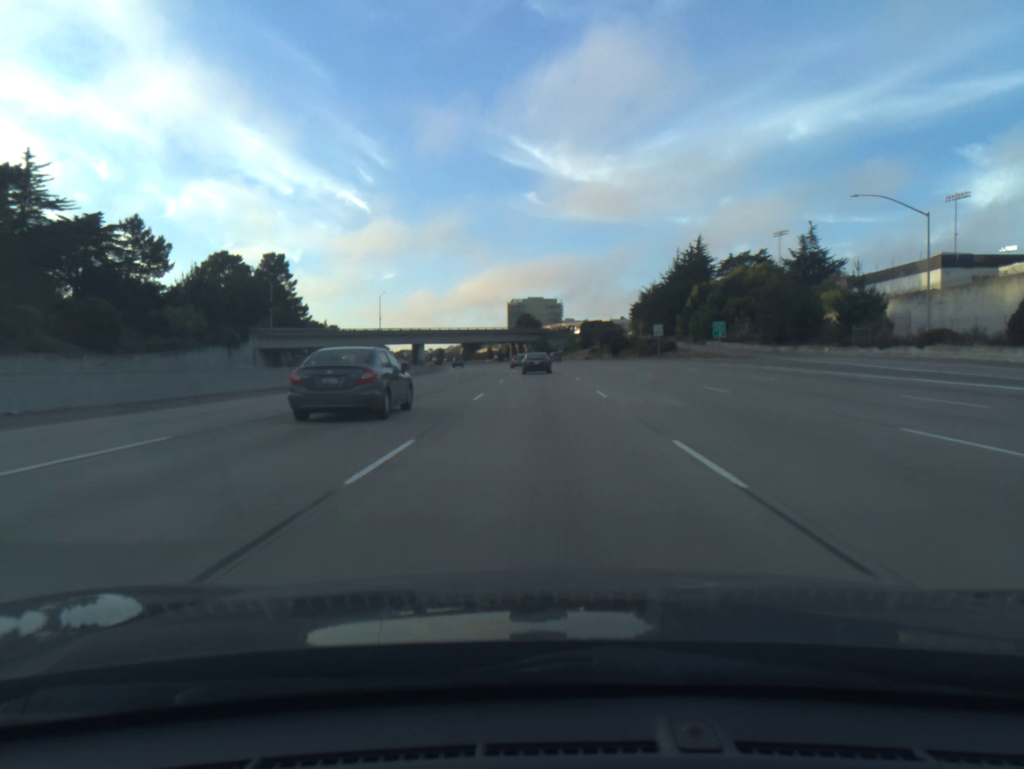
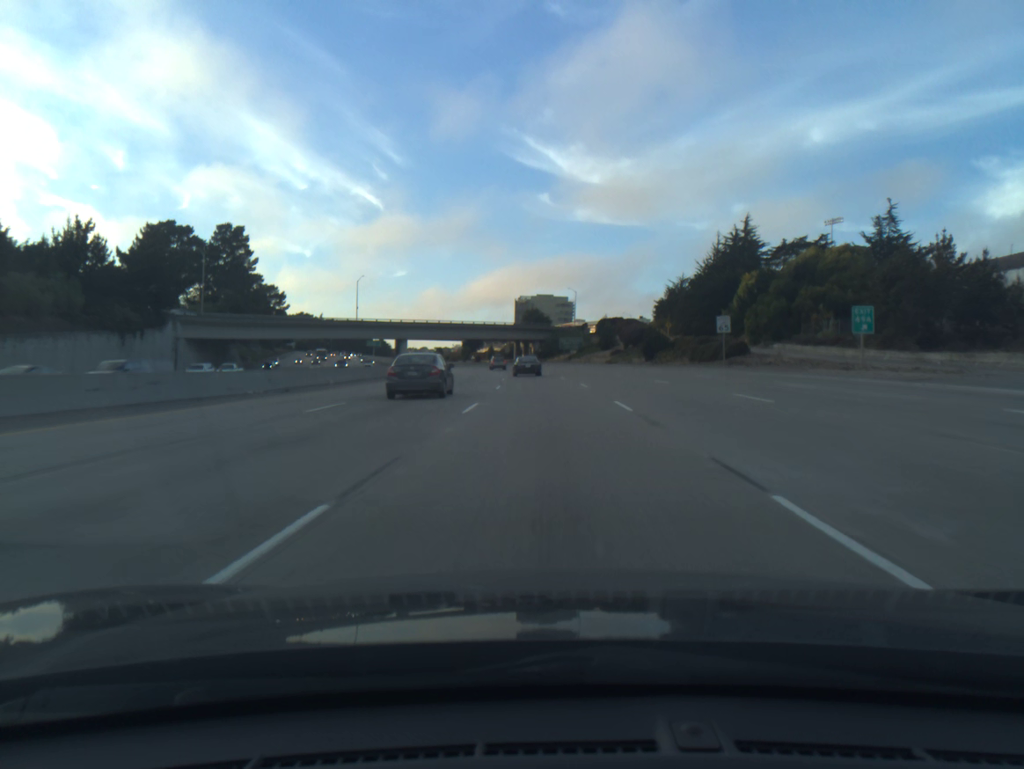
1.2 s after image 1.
(-0.2, +32.9) m; -1°
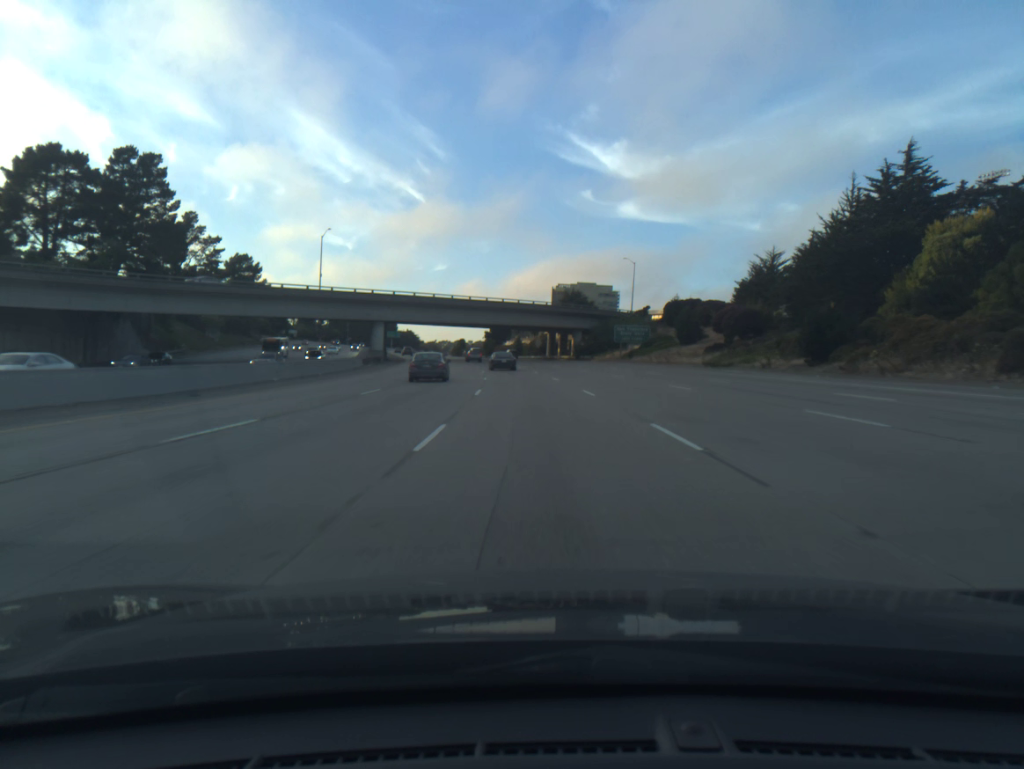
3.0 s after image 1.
(-0.8, +49.9) m; -3°
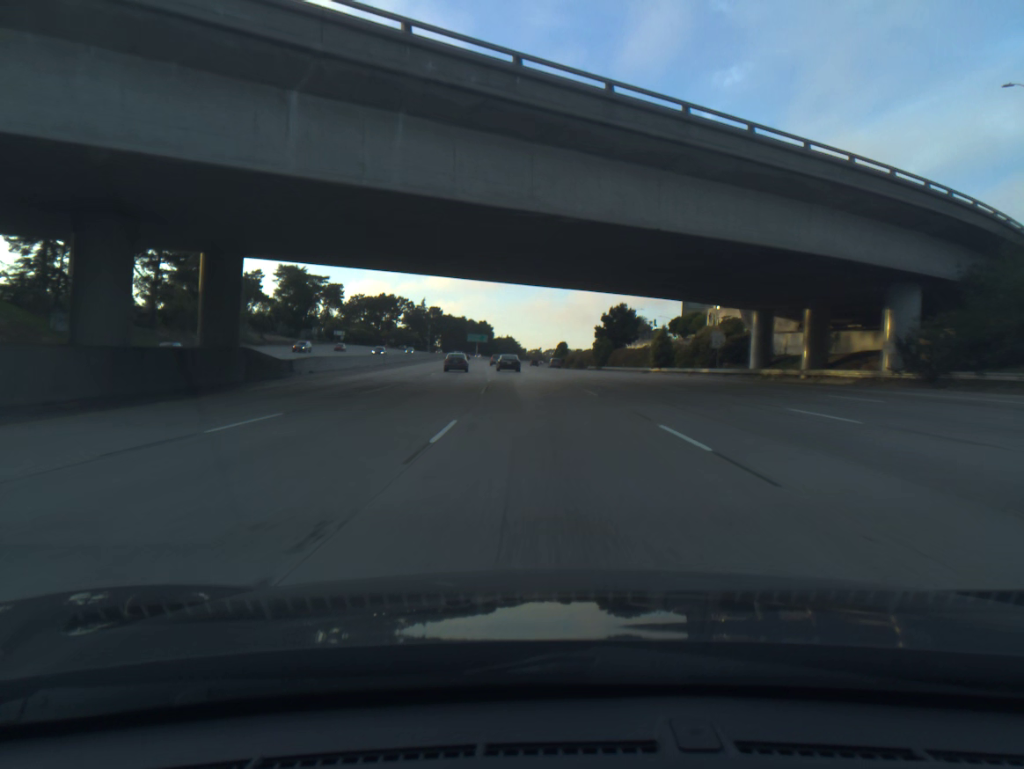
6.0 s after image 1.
(-6.0, +84.7) m; -8°
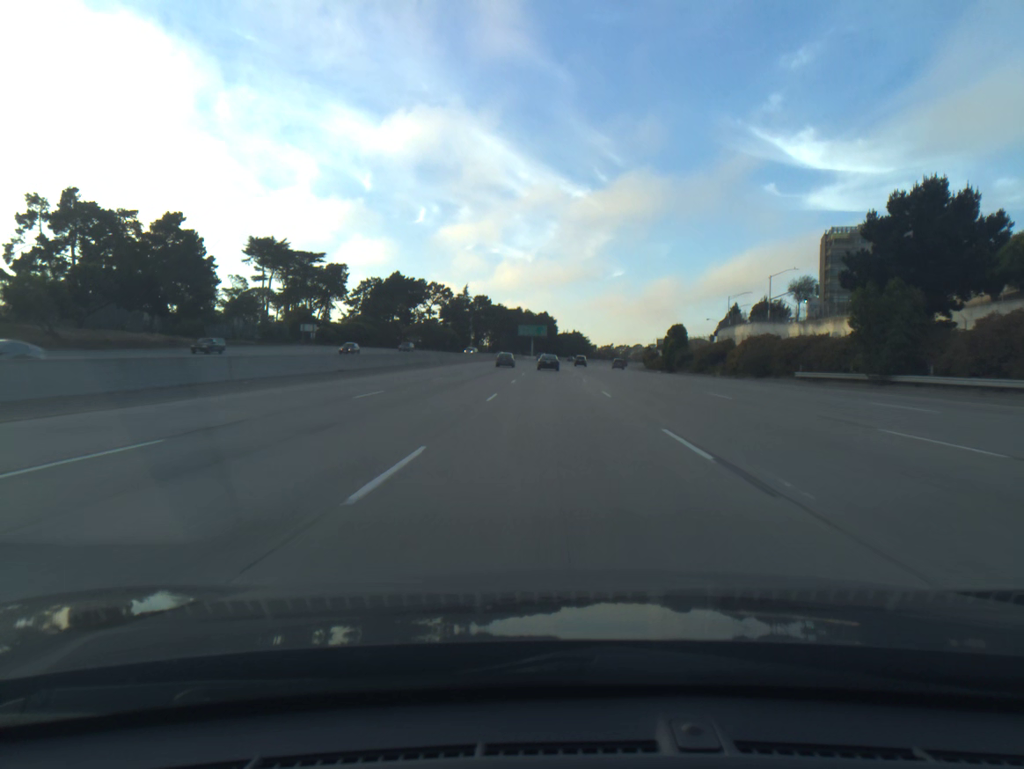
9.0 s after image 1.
(-4.4, +86.8) m; -5°
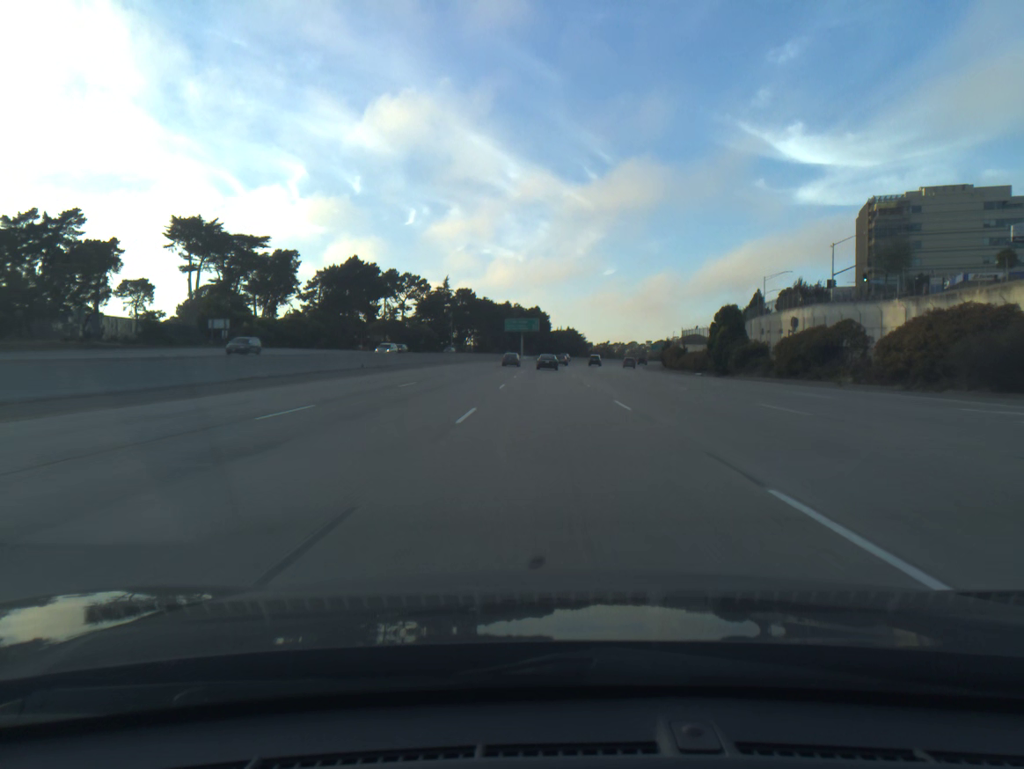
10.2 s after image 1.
(+0.1, +35.5) m; +1°
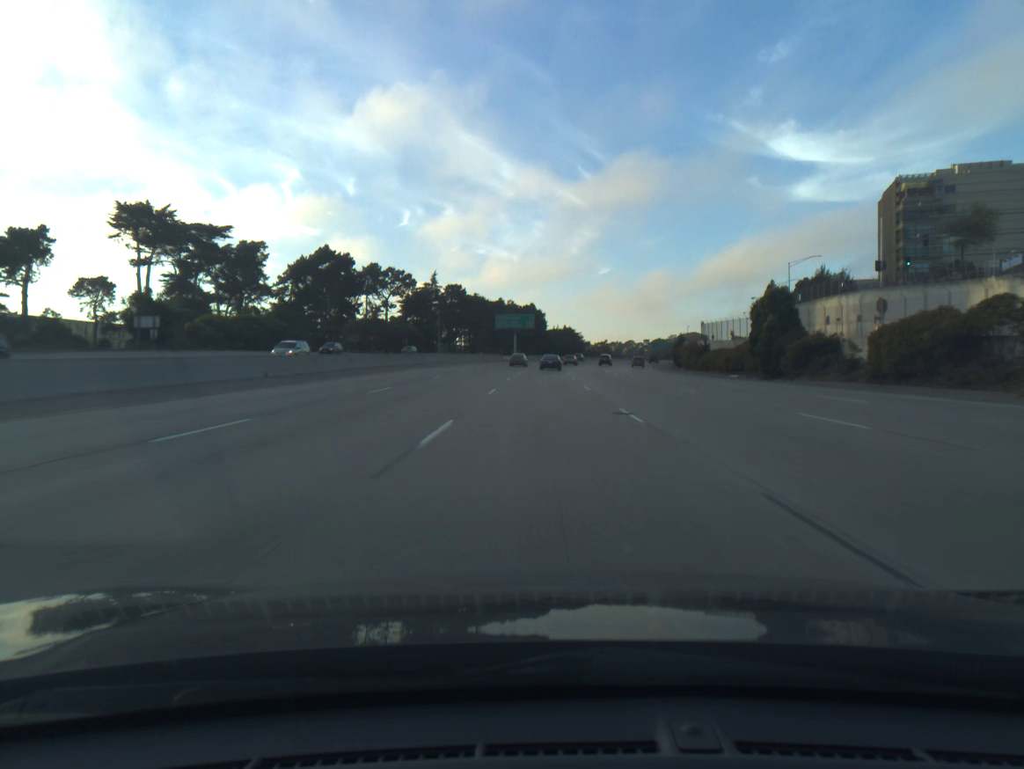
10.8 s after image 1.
(+0.1, +17.8) m; 0°
